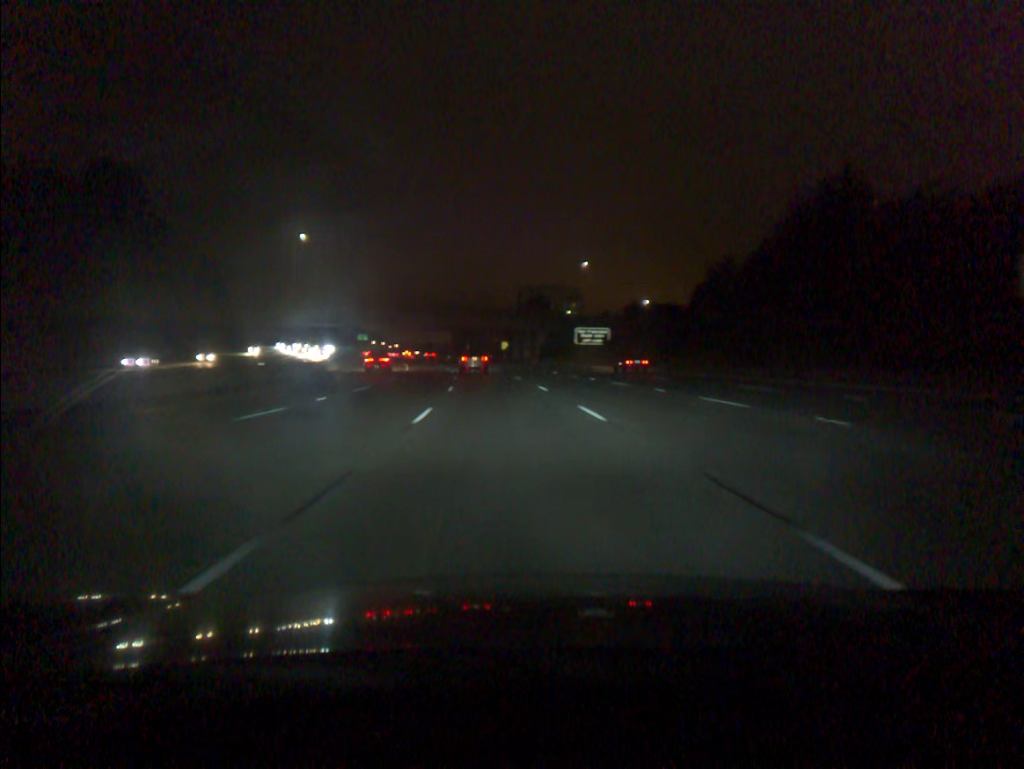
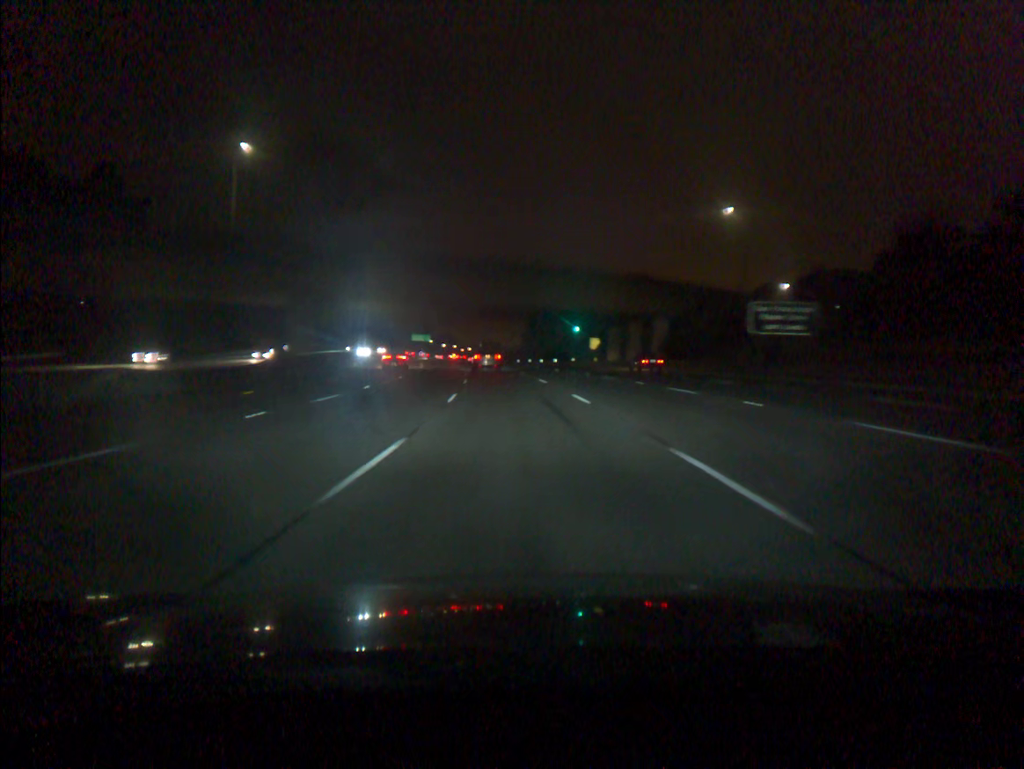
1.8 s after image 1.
(-2.5, +51.6) m; -6°
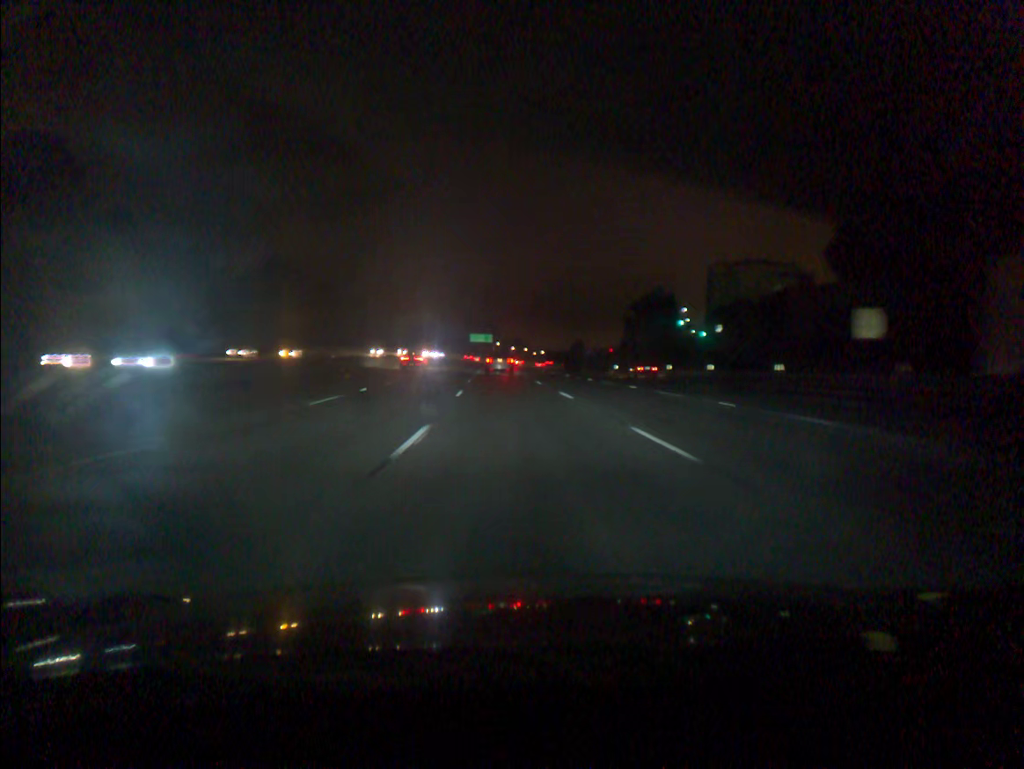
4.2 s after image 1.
(-3.3, +67.5) m; -5°
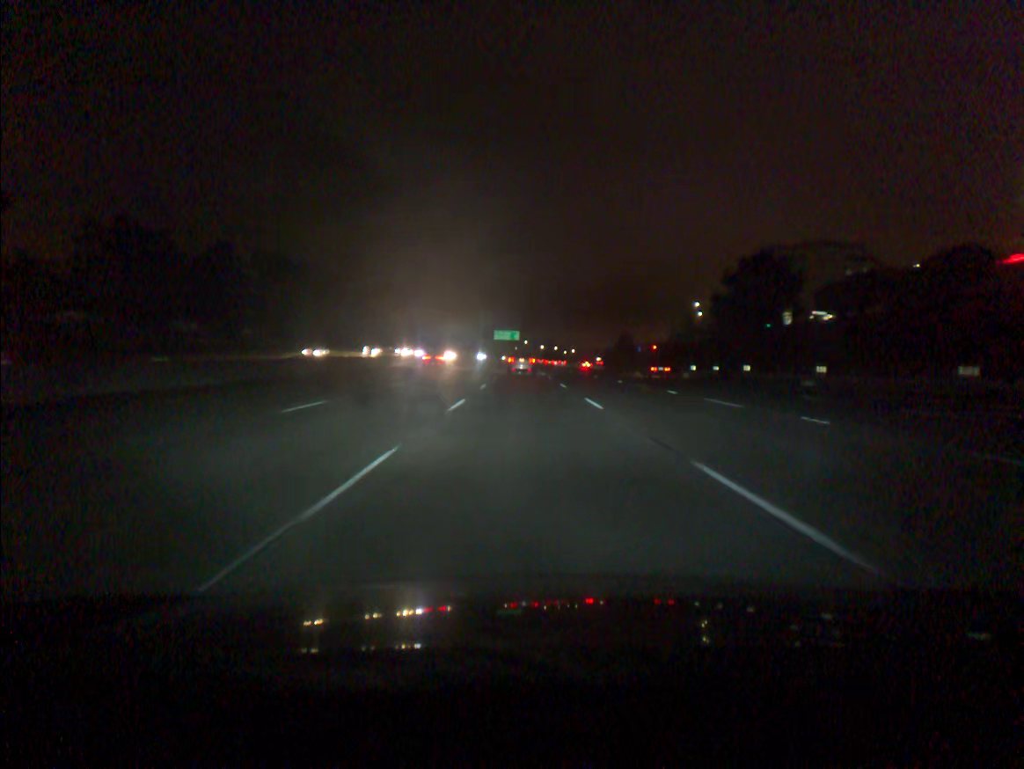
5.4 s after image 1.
(-0.7, +33.4) m; -2°
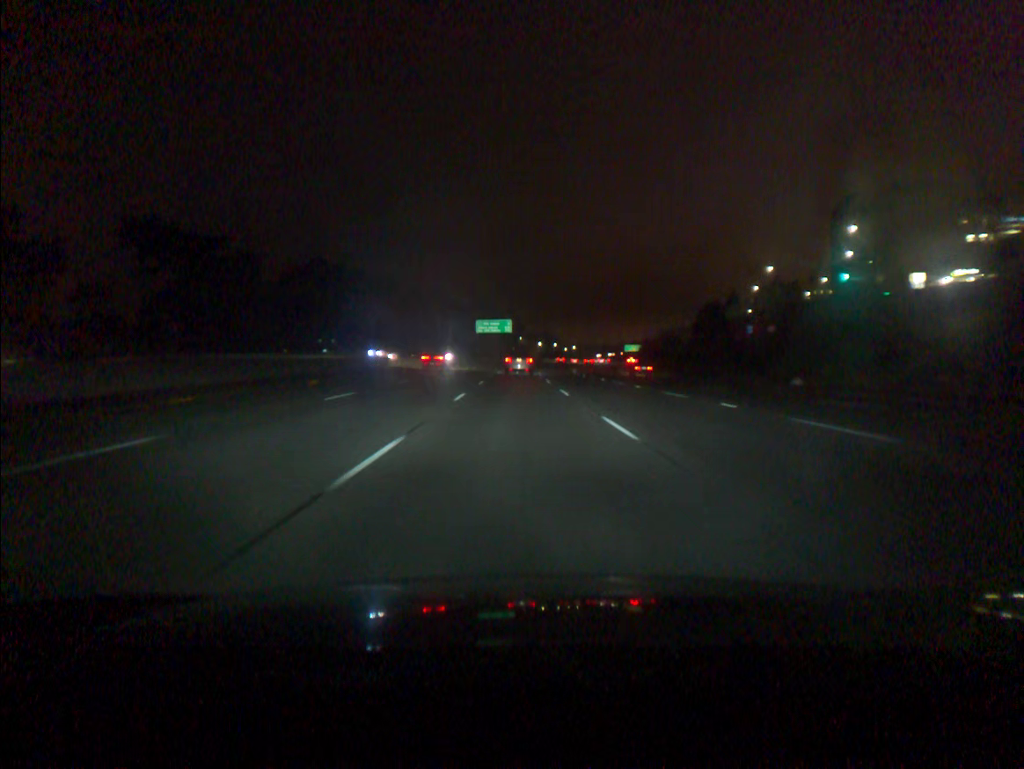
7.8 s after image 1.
(+0.2, +66.1) m; 0°
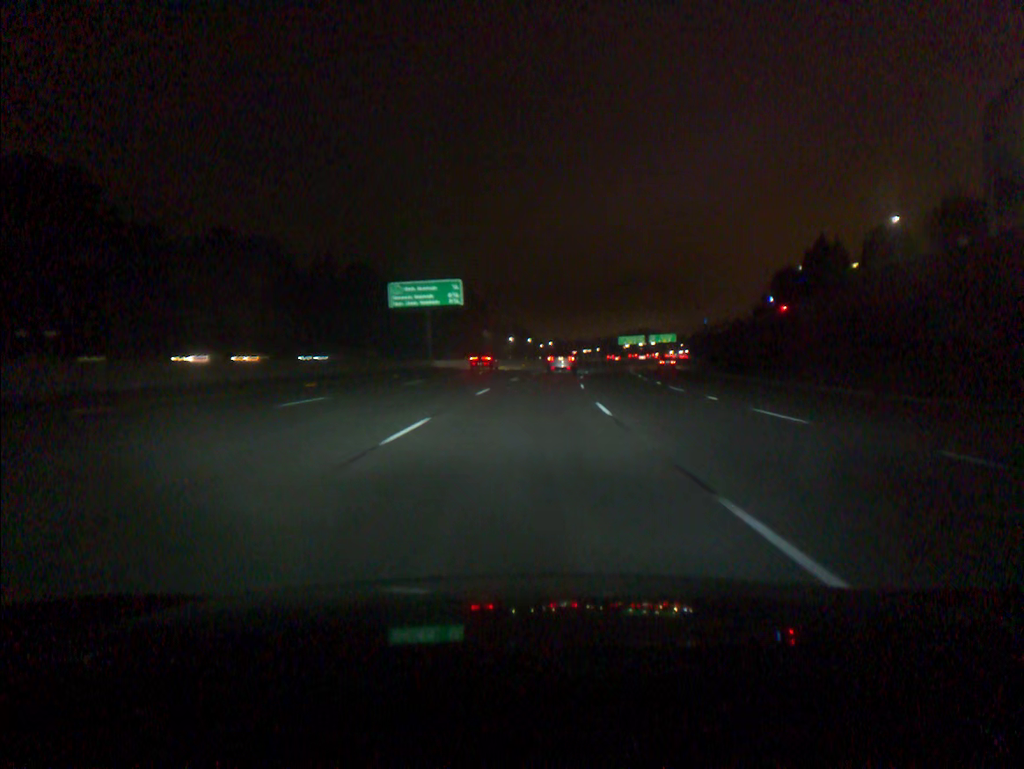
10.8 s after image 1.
(+0.6, +81.7) m; +2°
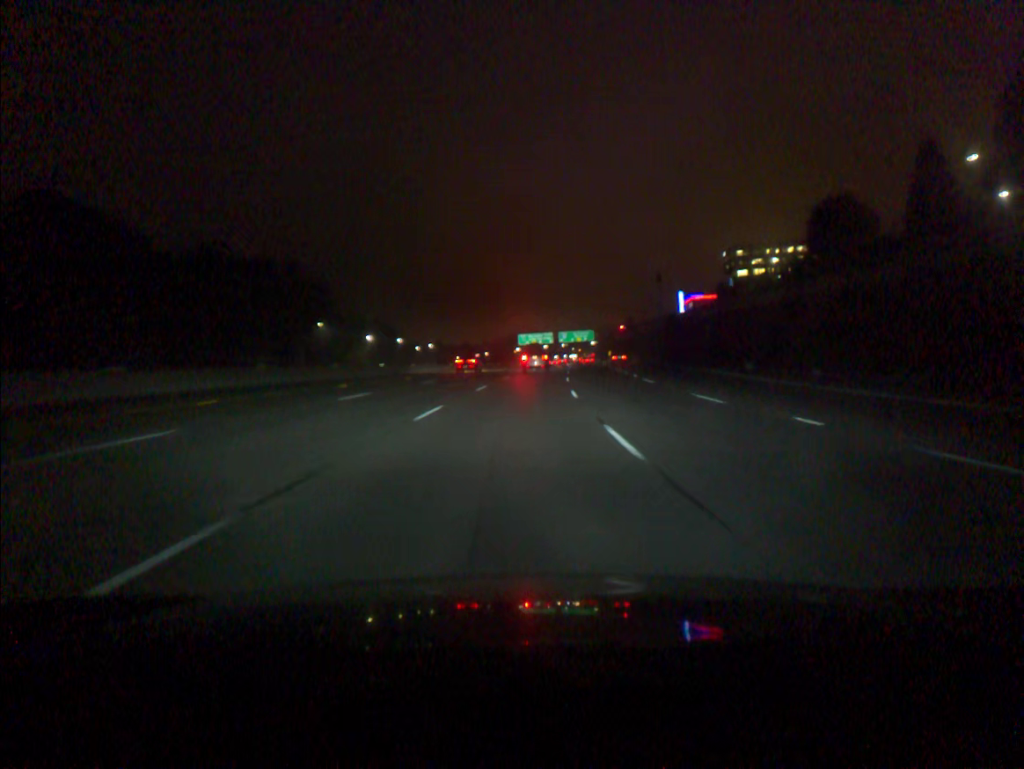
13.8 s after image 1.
(+6.1, +80.7) m; +8°
